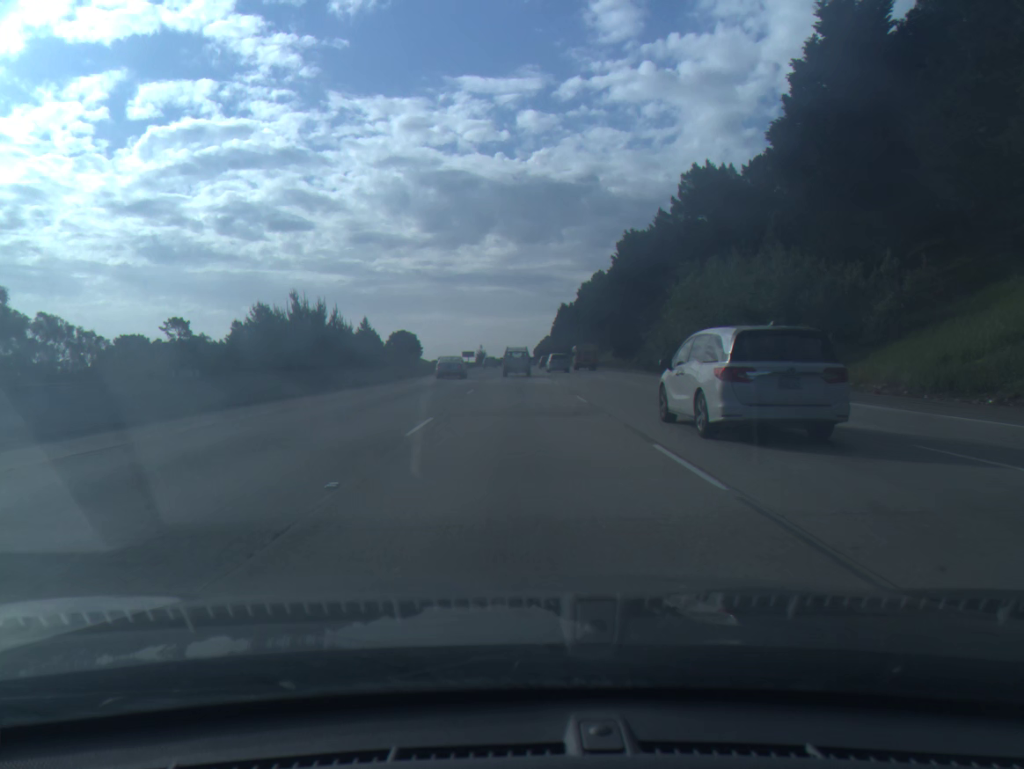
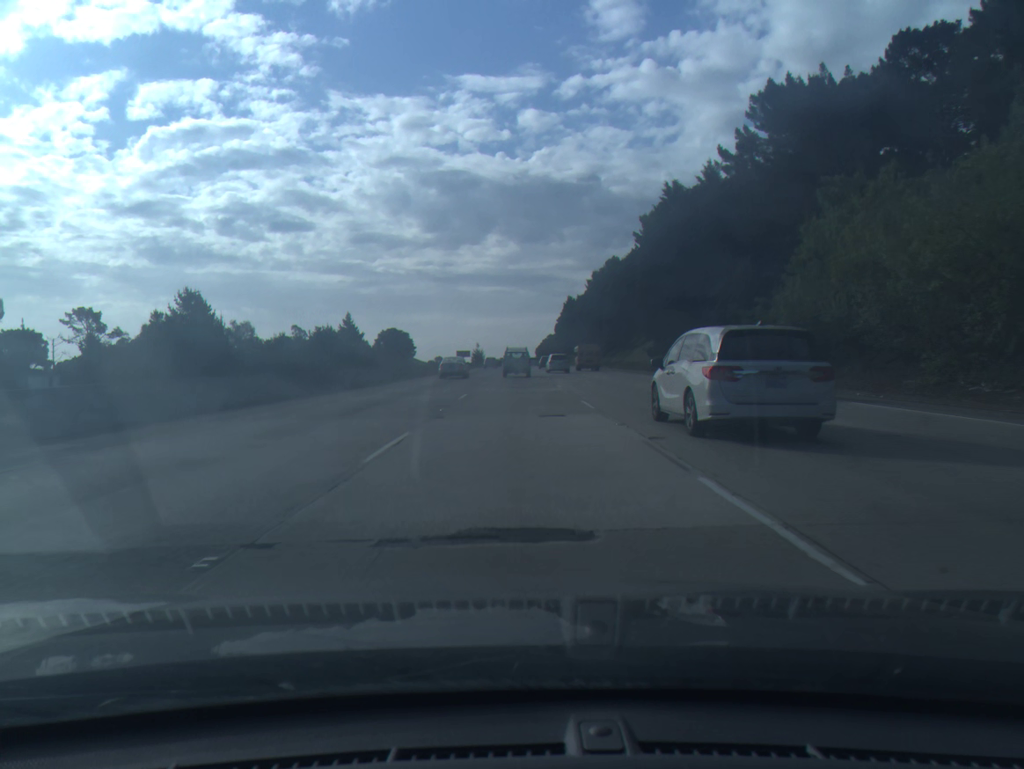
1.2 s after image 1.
(0.0, +32.3) m; 0°
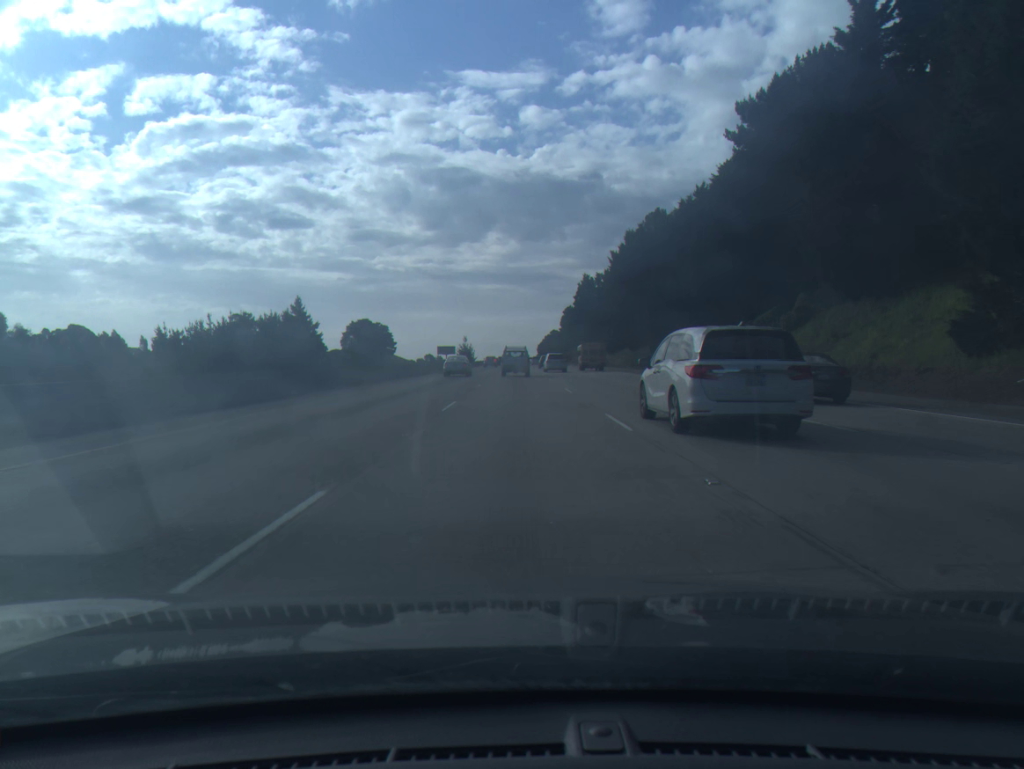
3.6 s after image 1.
(-0.1, +64.3) m; 0°
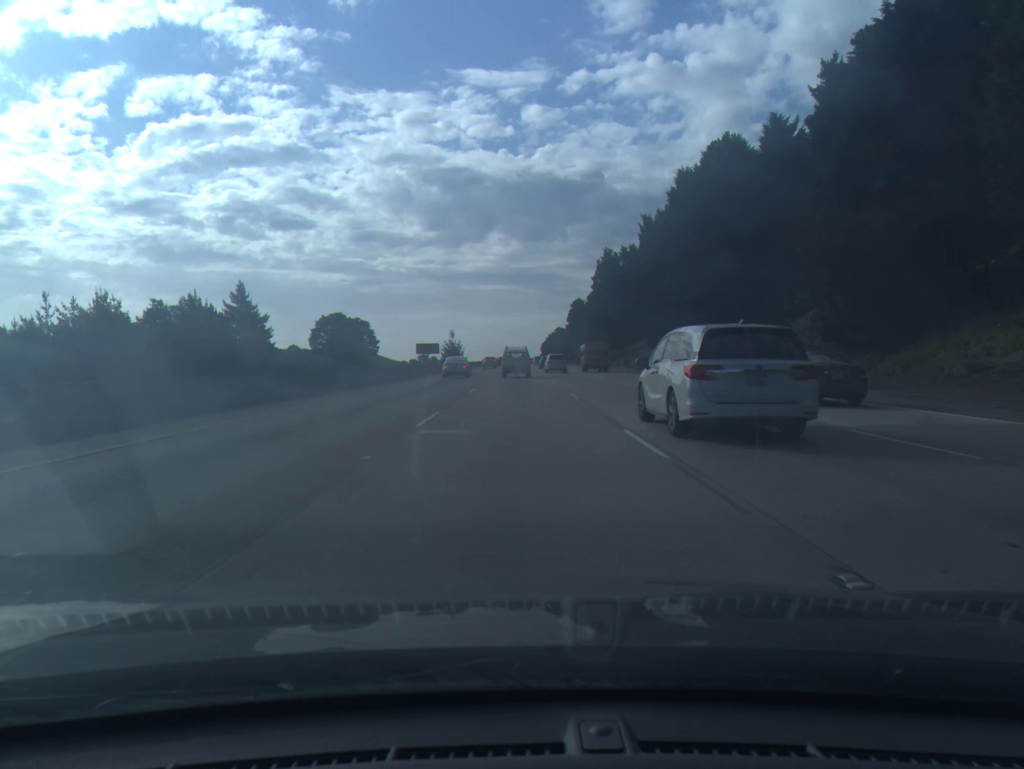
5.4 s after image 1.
(+0.1, +47.6) m; 0°
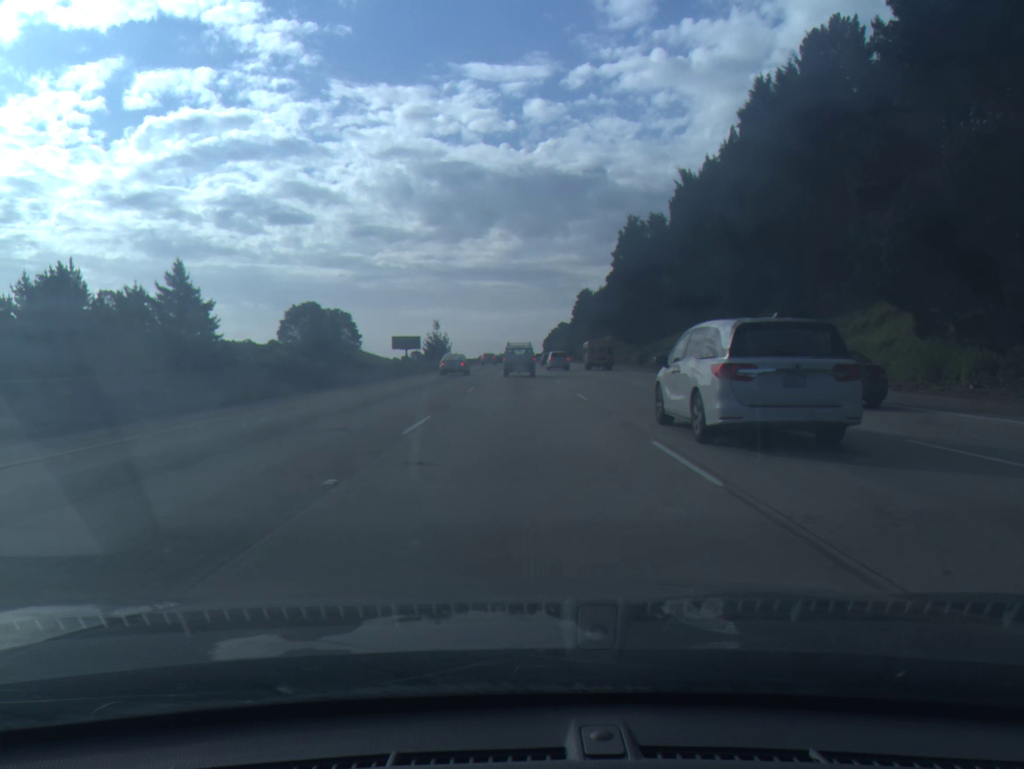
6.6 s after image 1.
(-0.1, +31.5) m; 0°
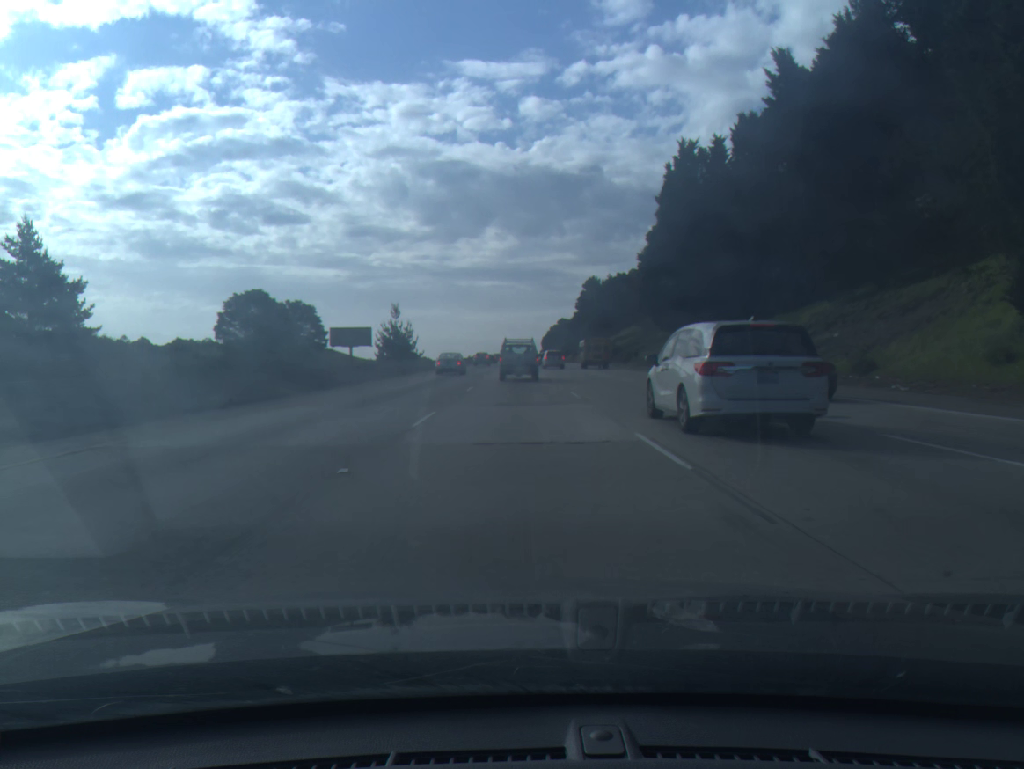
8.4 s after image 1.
(+0.1, +43.0) m; 0°
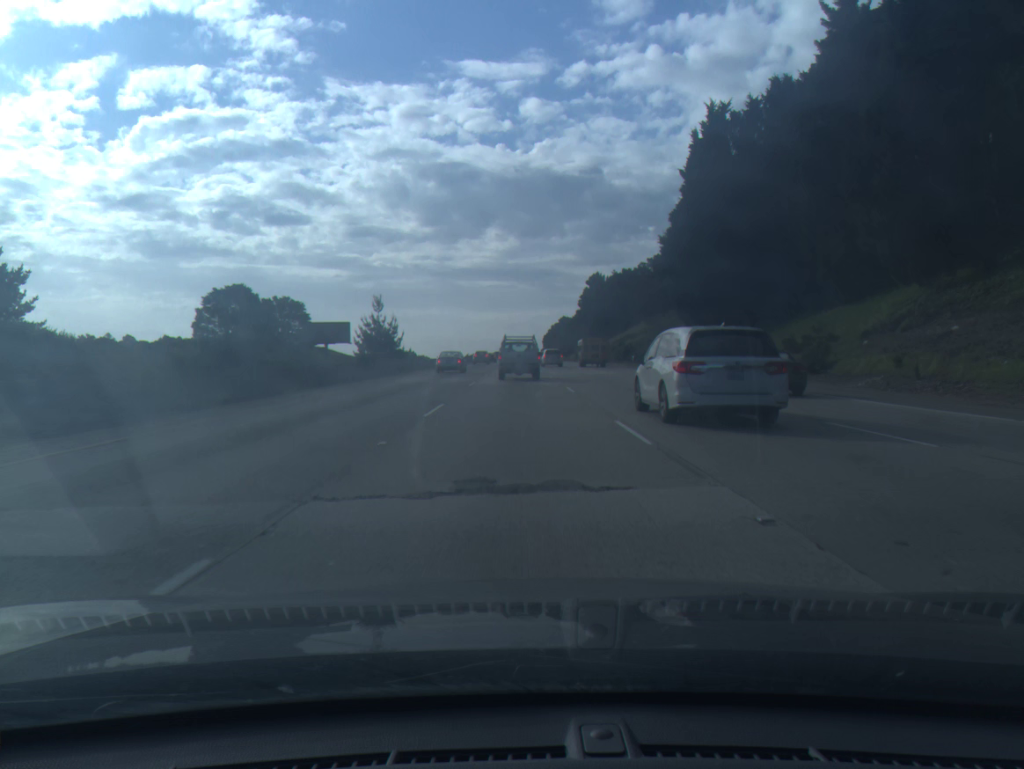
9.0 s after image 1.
(0.0, +12.6) m; 0°
